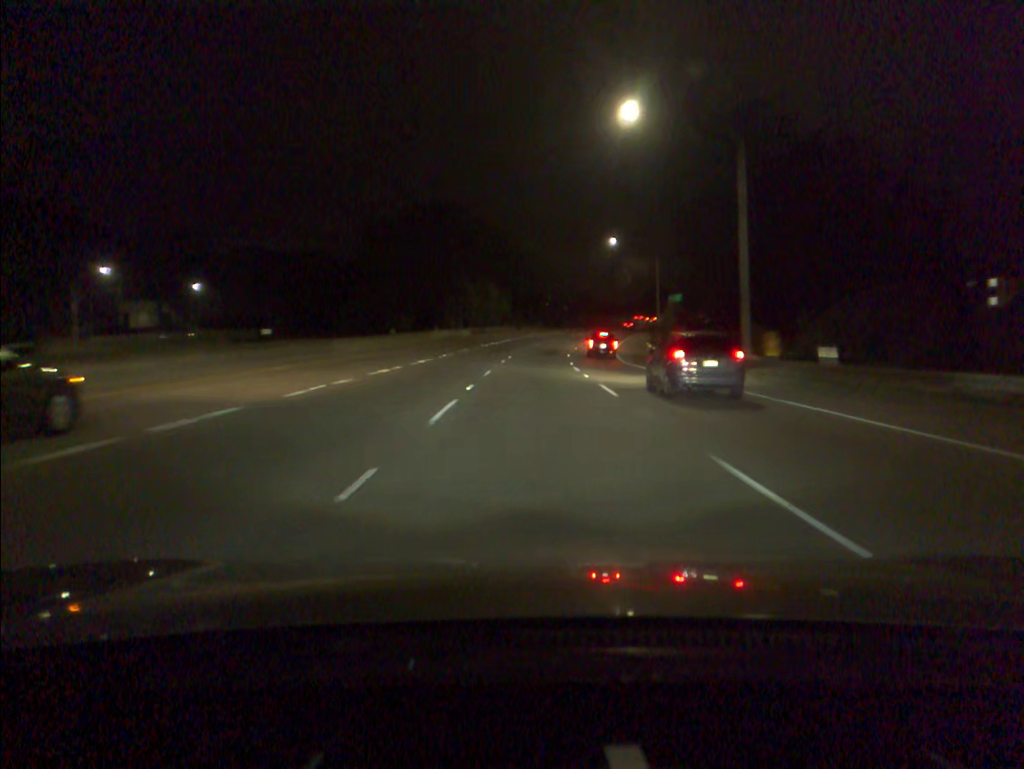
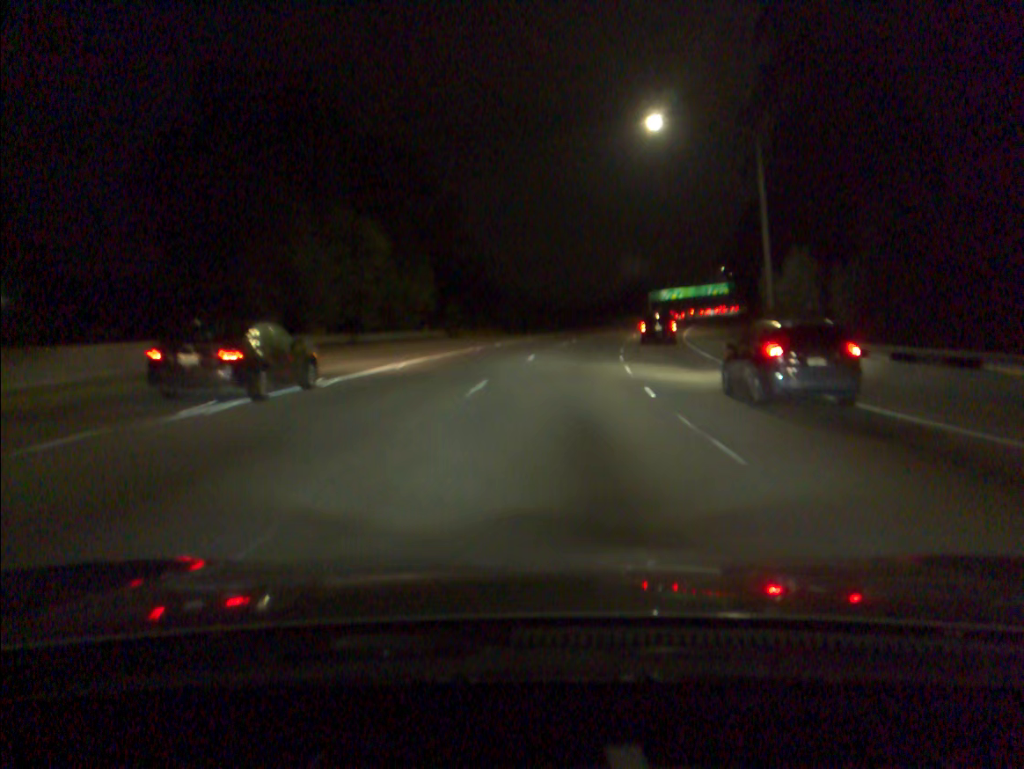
(+1.0, +54.4) m; +3°
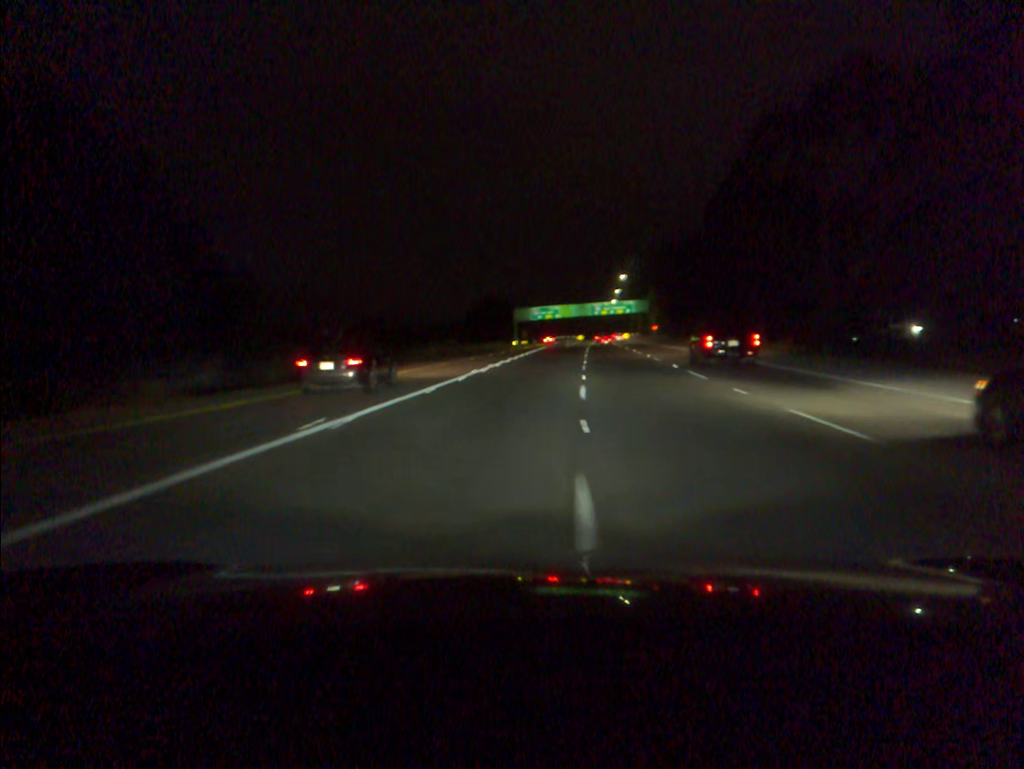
(+6.8, +70.1) m; +11°
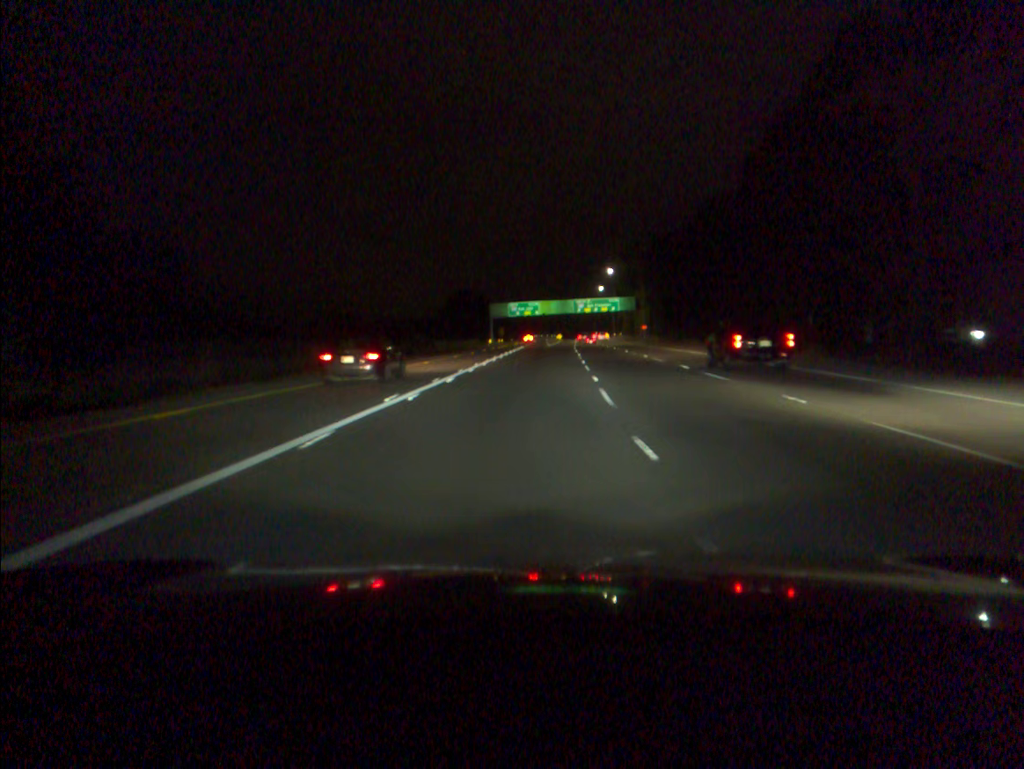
(+0.2, +17.2) m; +2°
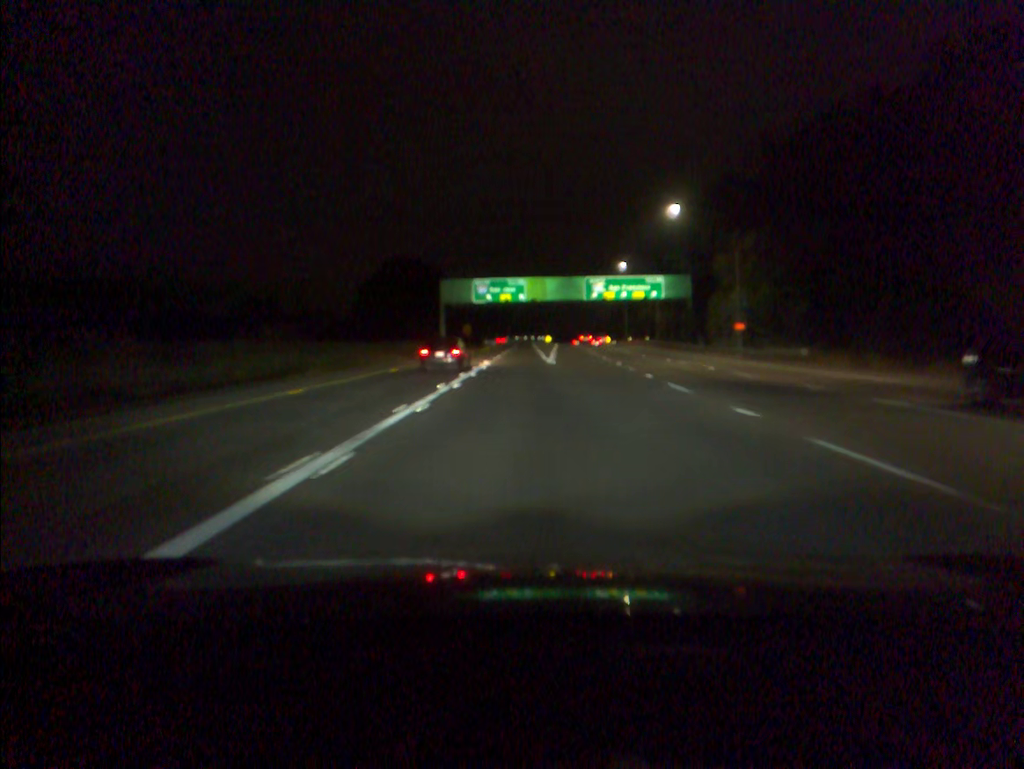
(+1.0, +67.3) m; +1°
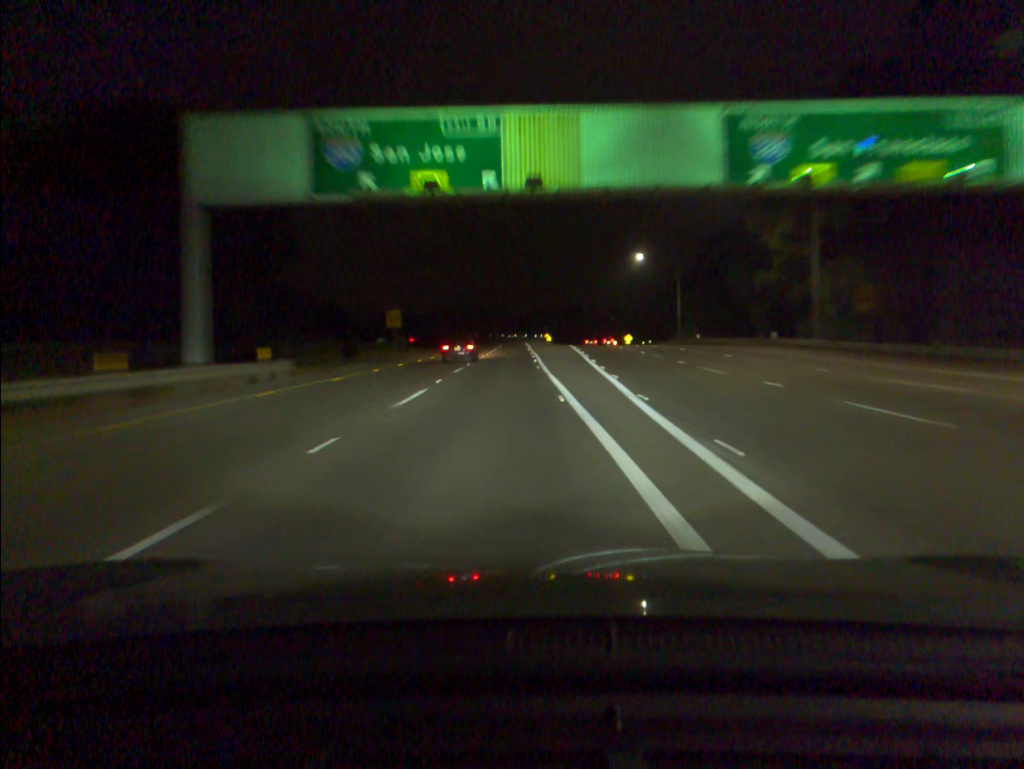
(+0.6, +66.3) m; +1°
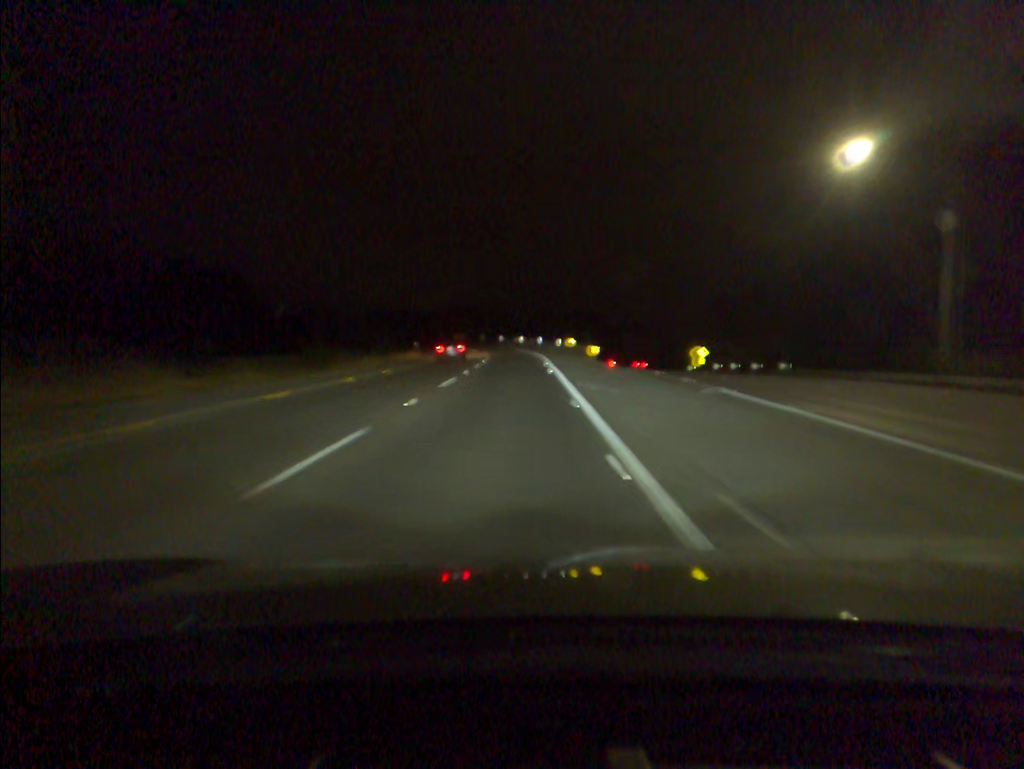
(-0.5, +65.6) m; -1°
